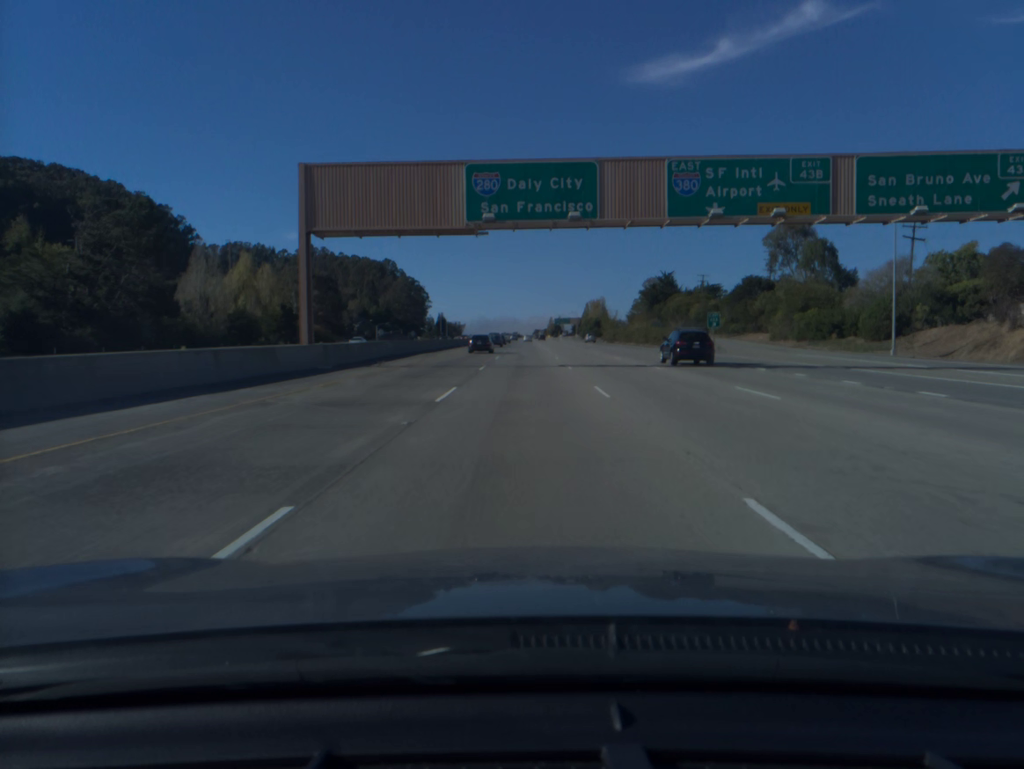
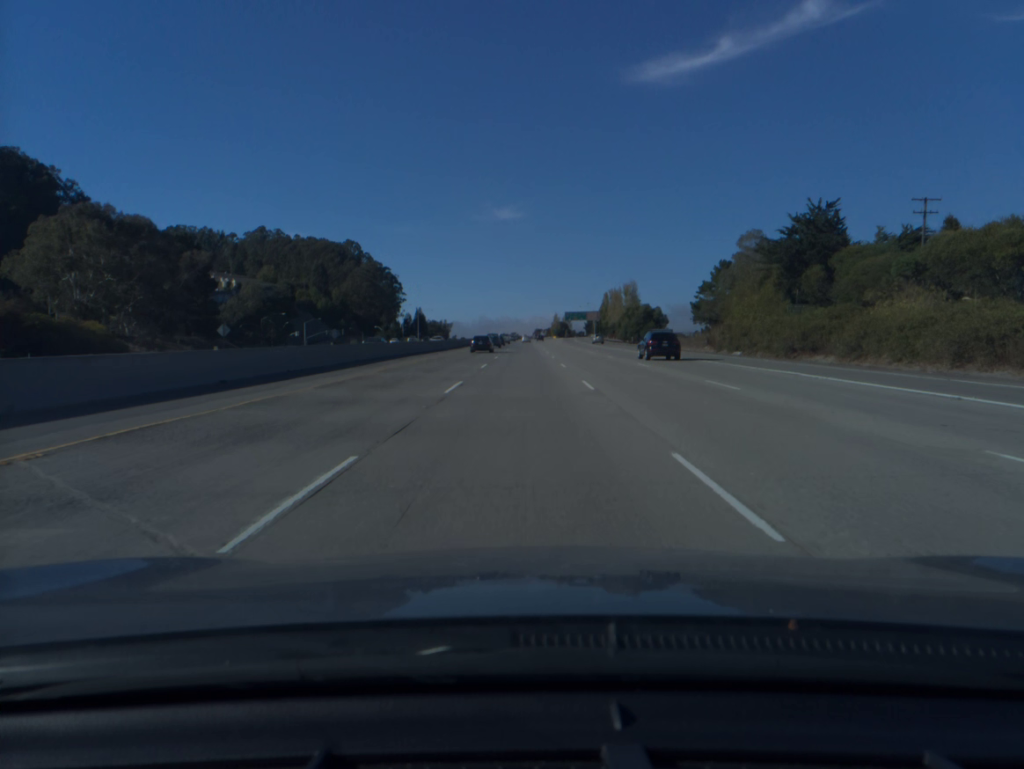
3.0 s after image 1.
(+0.1, +99.3) m; 0°
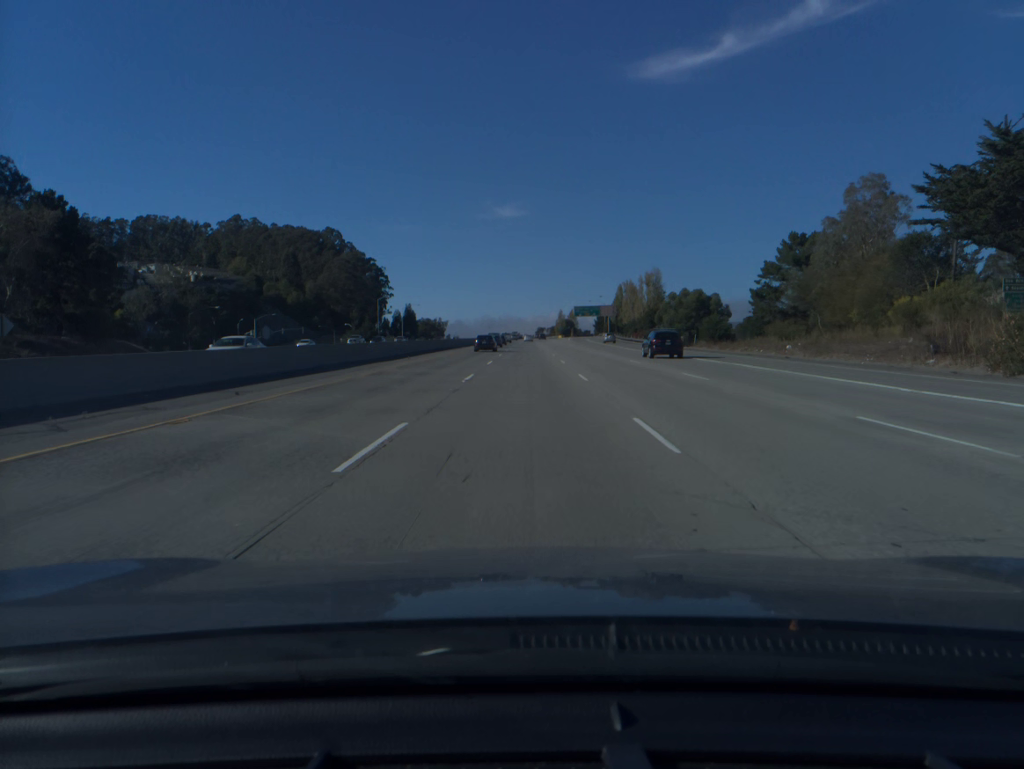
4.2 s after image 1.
(0.0, +40.0) m; 0°
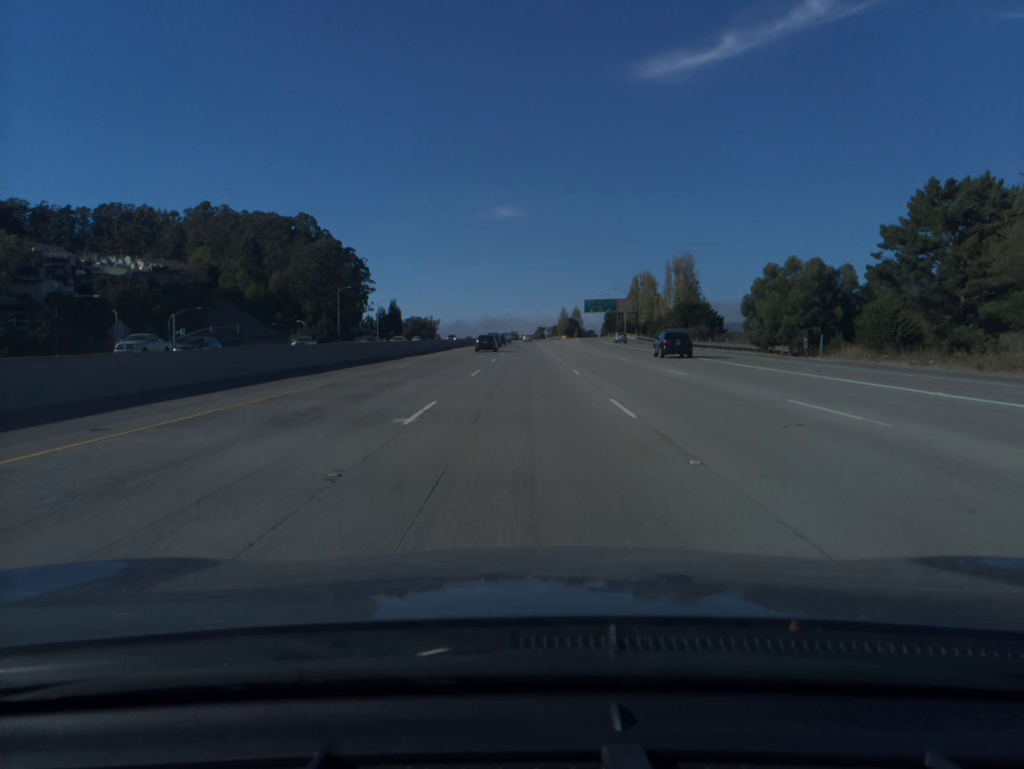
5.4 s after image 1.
(0.0, +40.0) m; 0°
